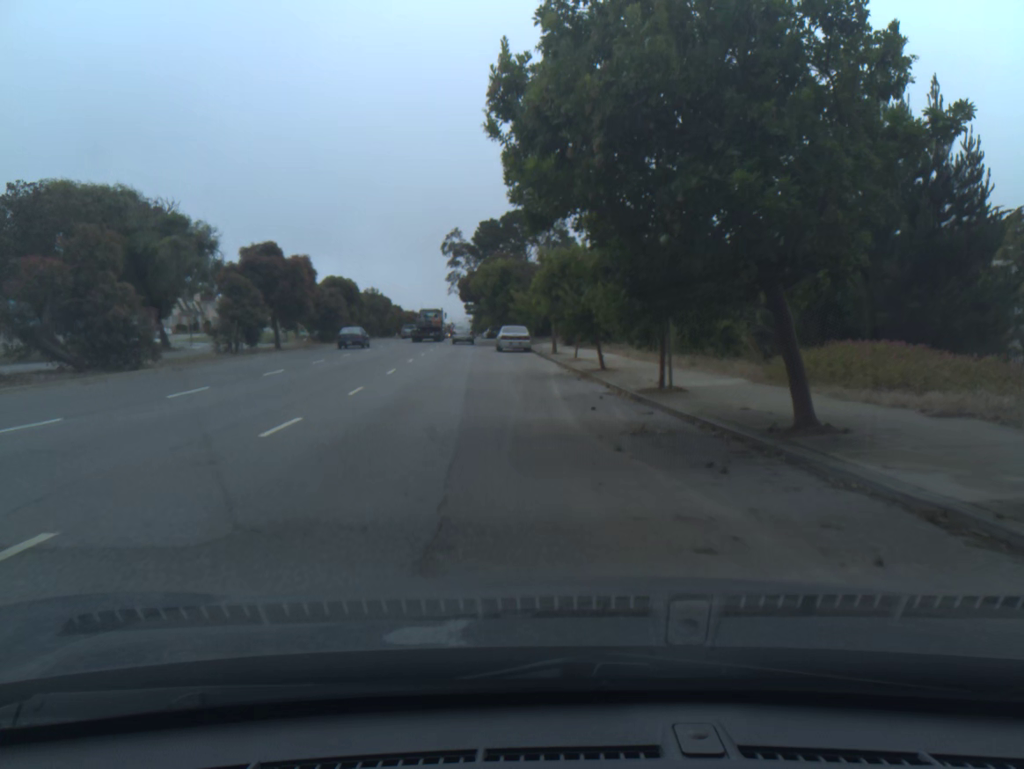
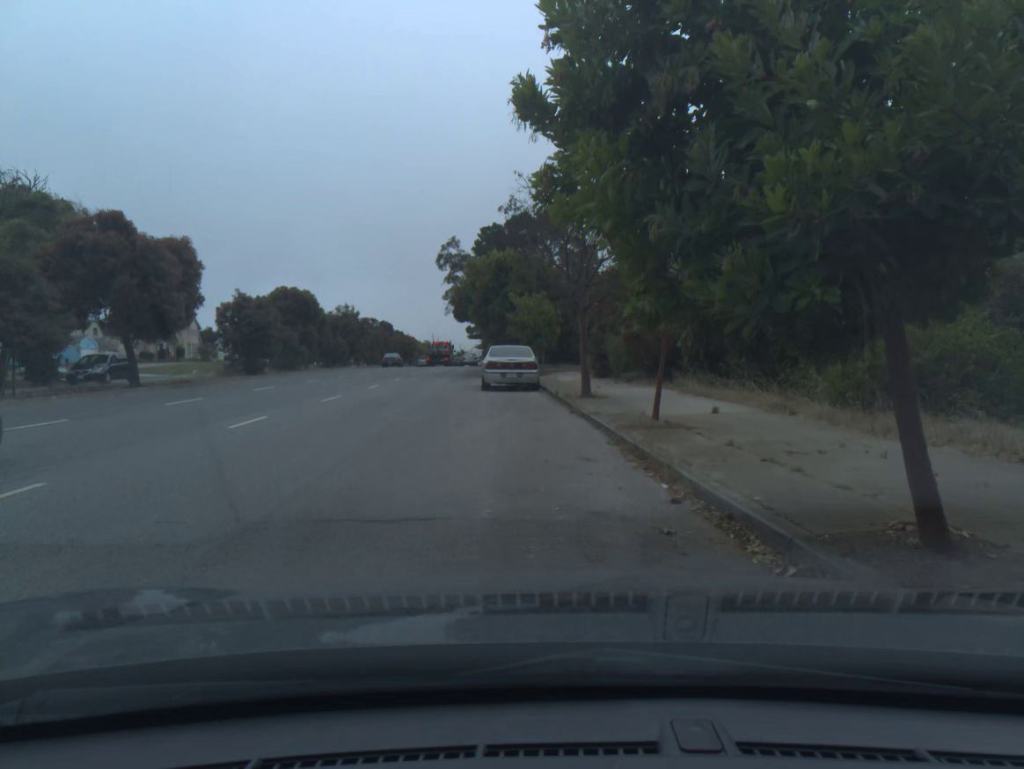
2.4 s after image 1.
(-0.2, +19.4) m; -1°
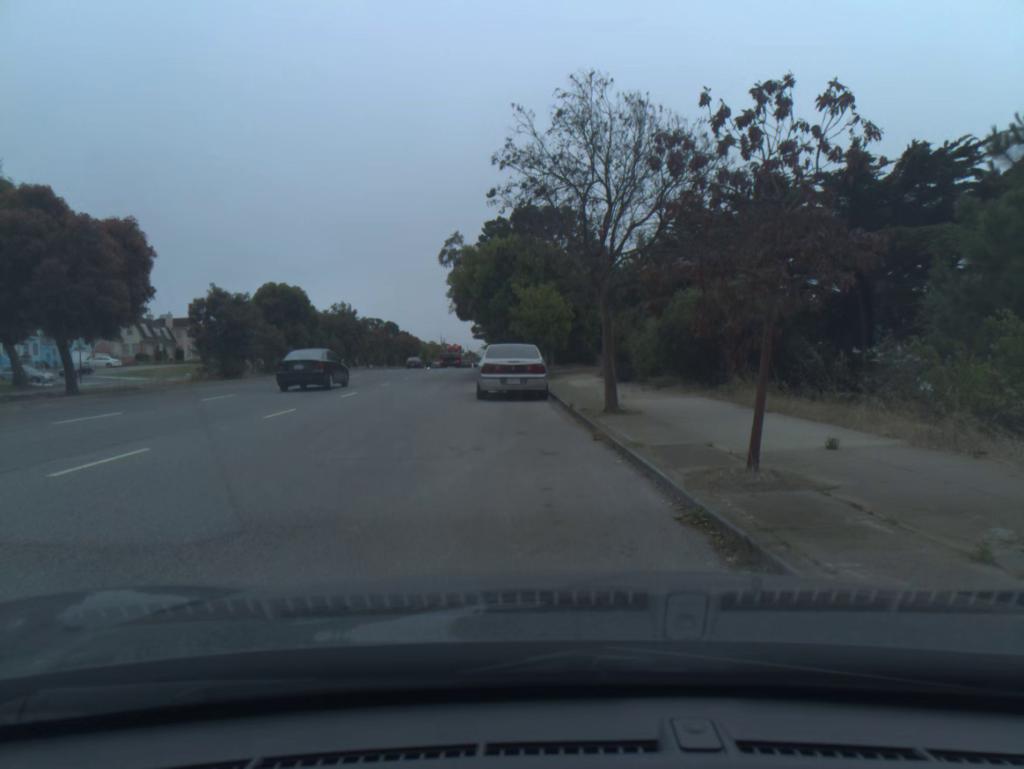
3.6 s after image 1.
(-0.1, +4.9) m; -1°
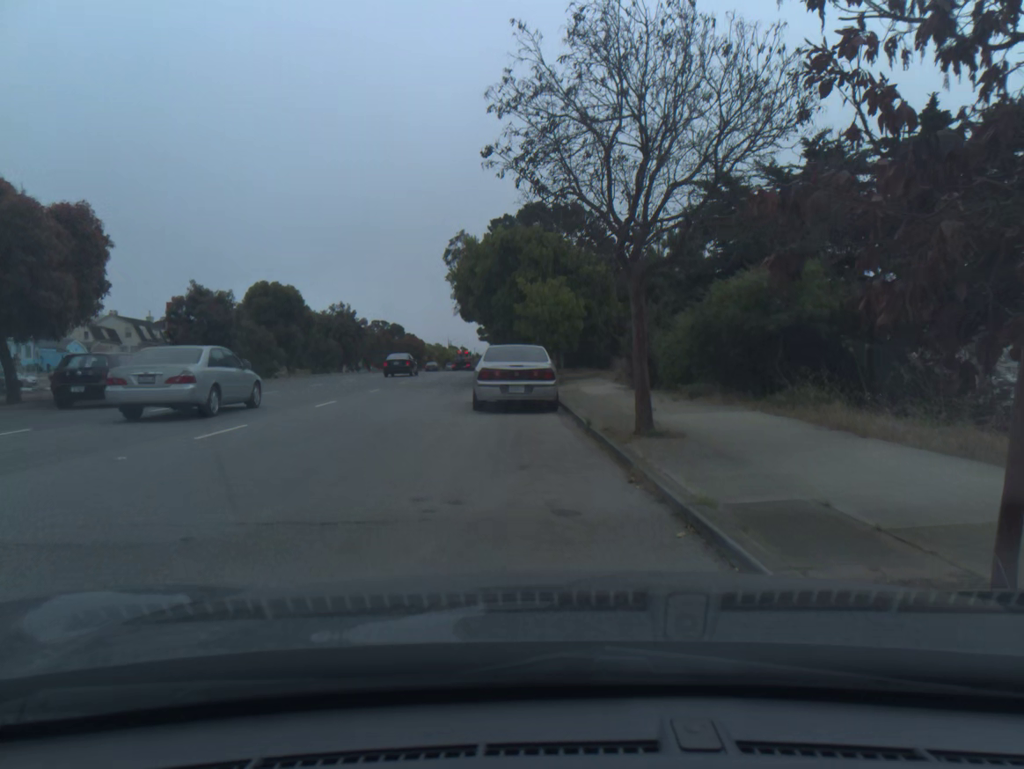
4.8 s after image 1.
(0.0, +3.4) m; 0°
